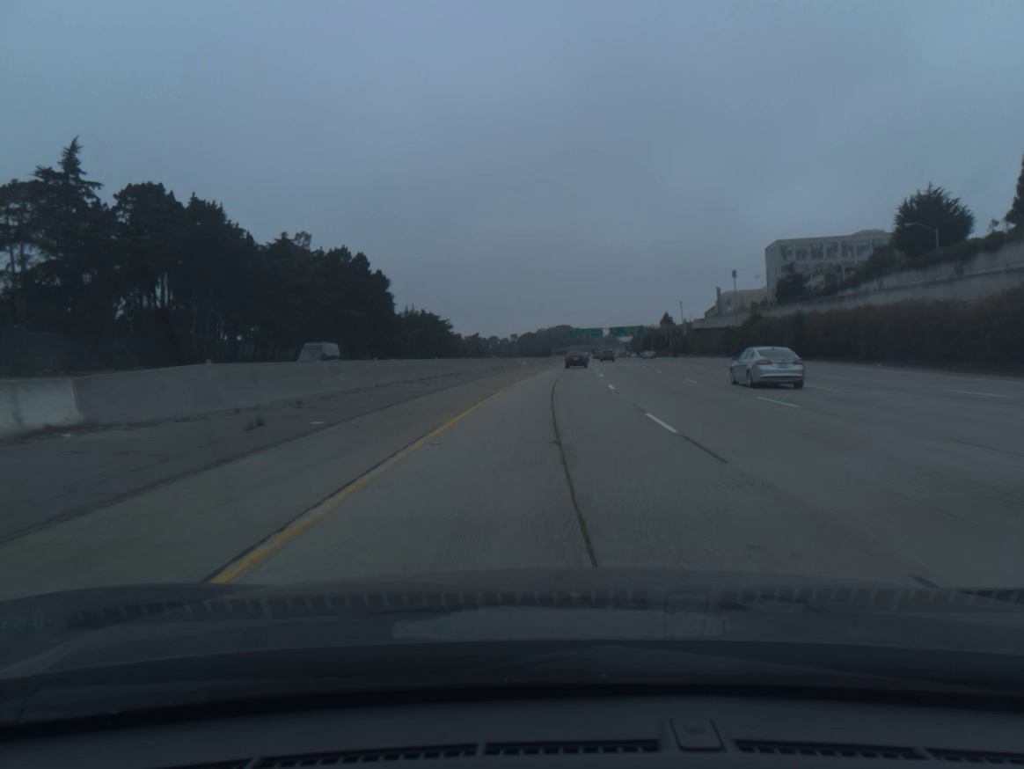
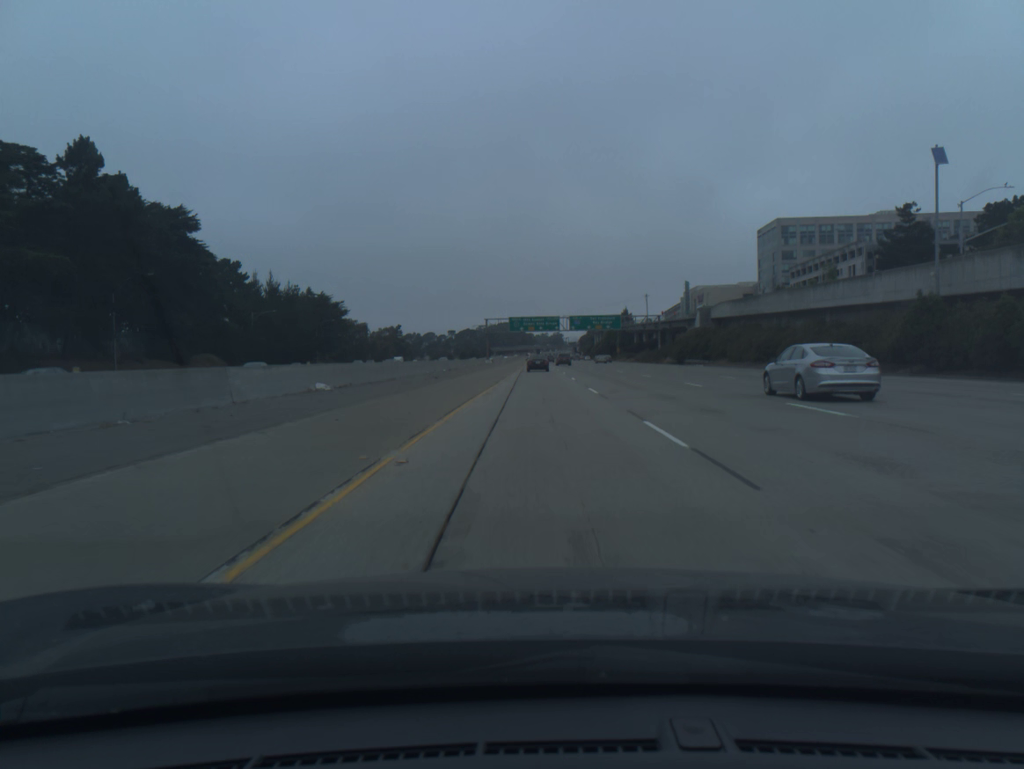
(+3.3, +75.3) m; +4°
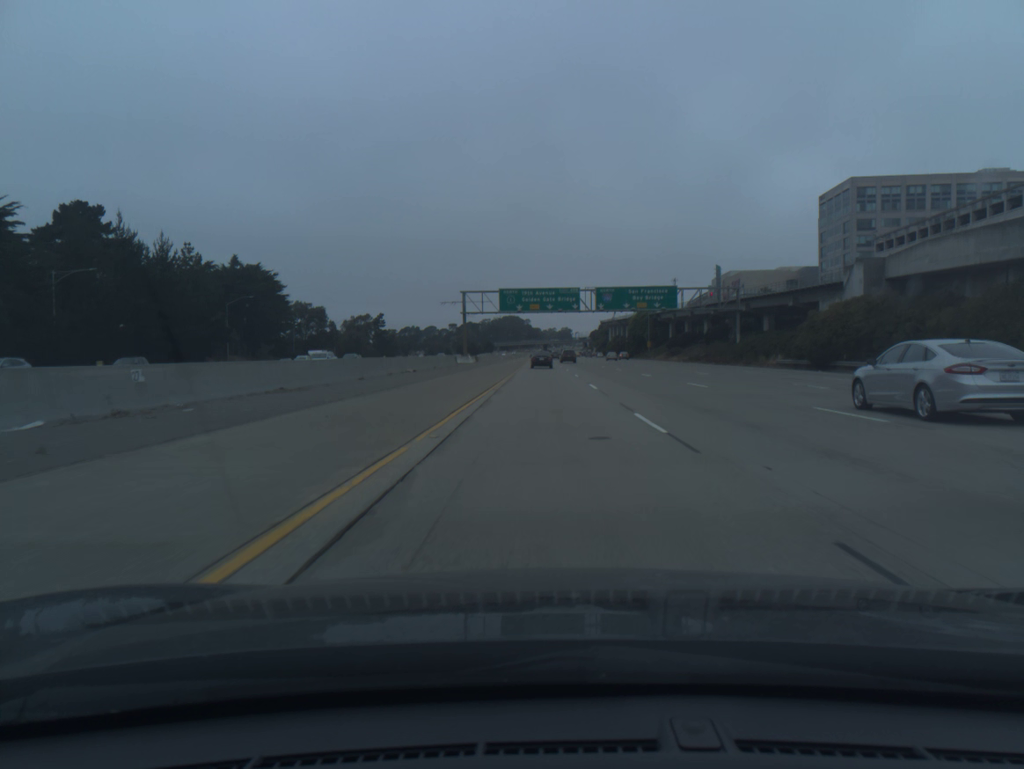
(-0.3, +56.2) m; -1°
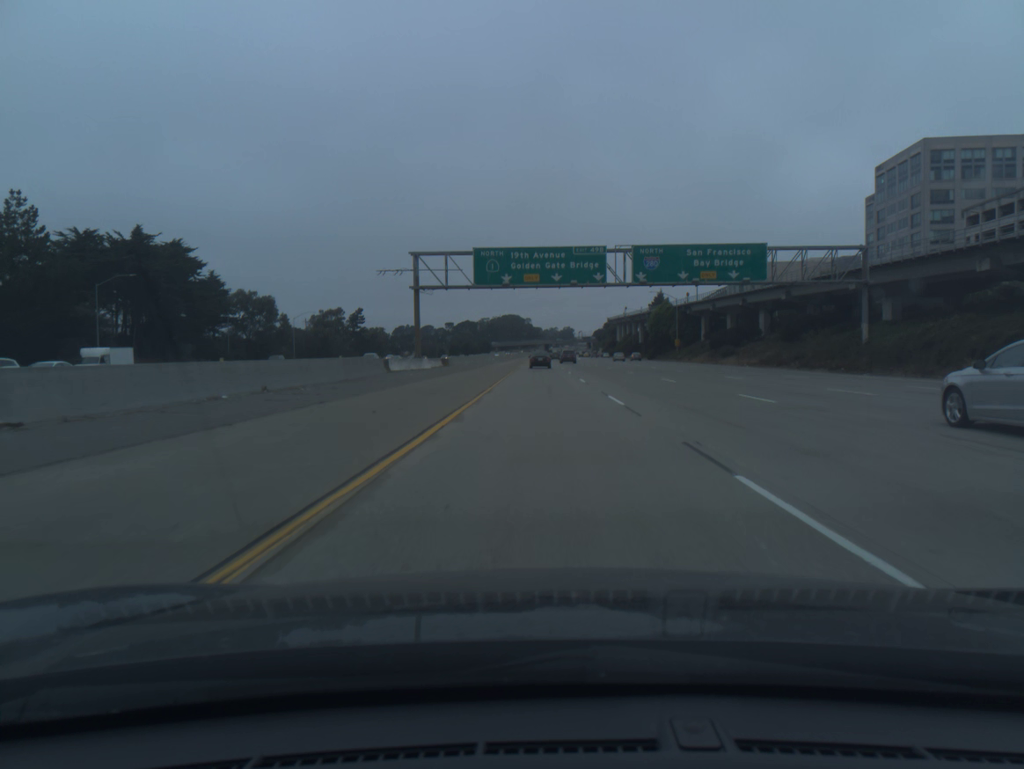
(0.0, +37.3) m; 0°
